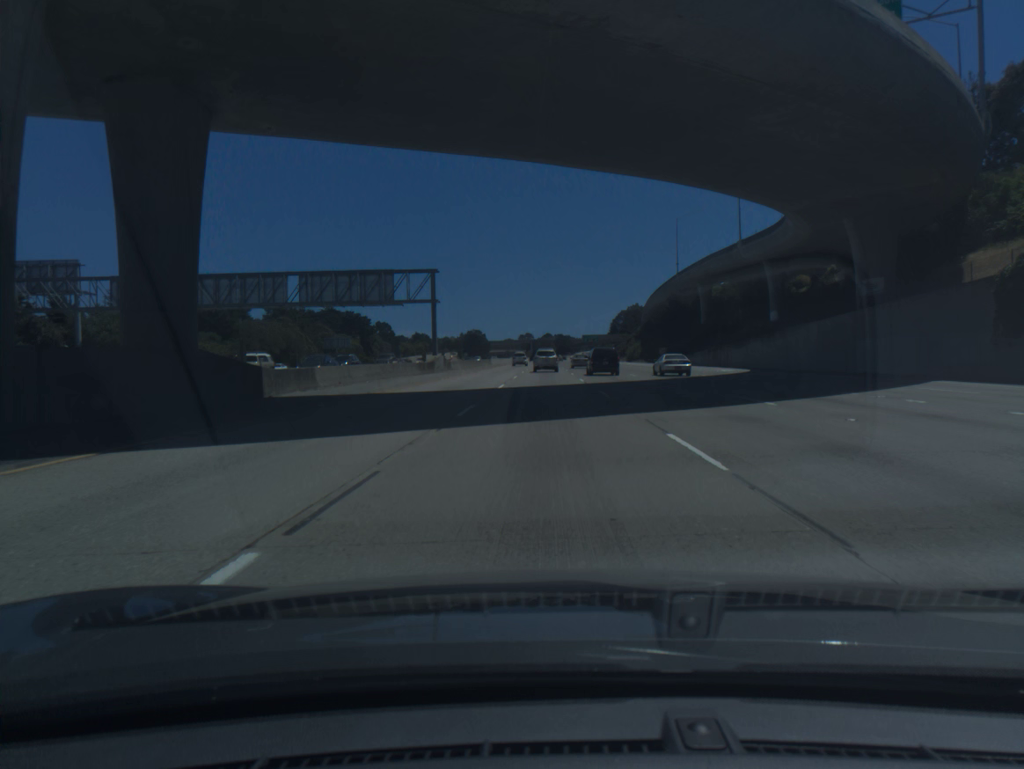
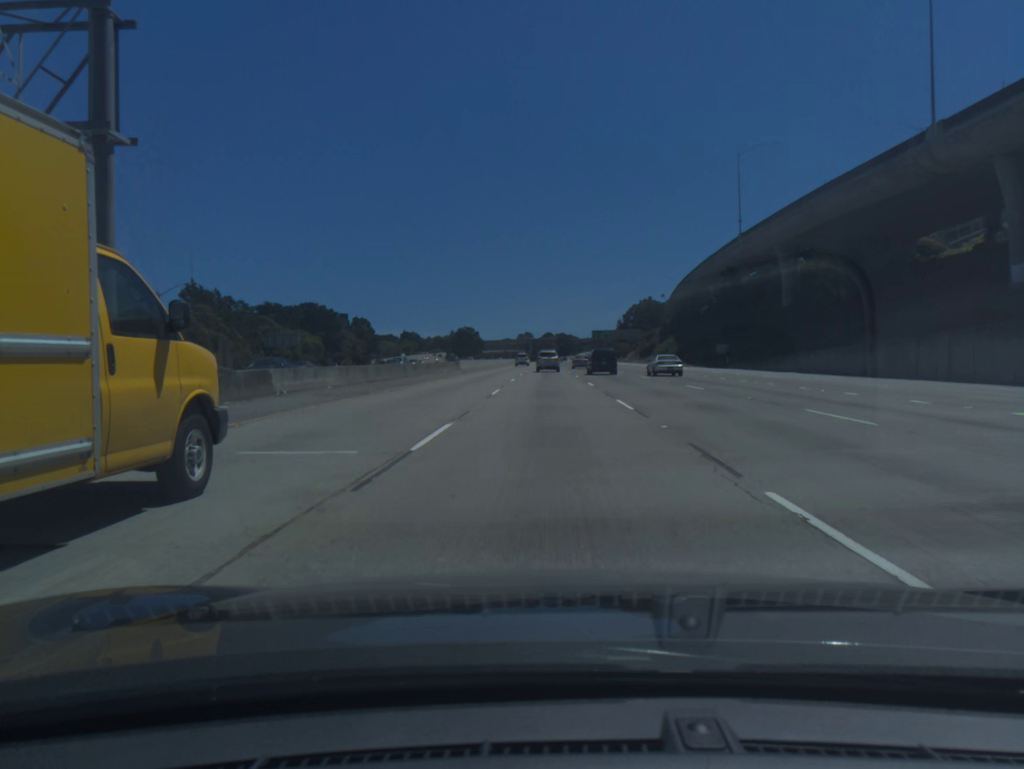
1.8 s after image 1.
(-0.1, +49.0) m; 0°
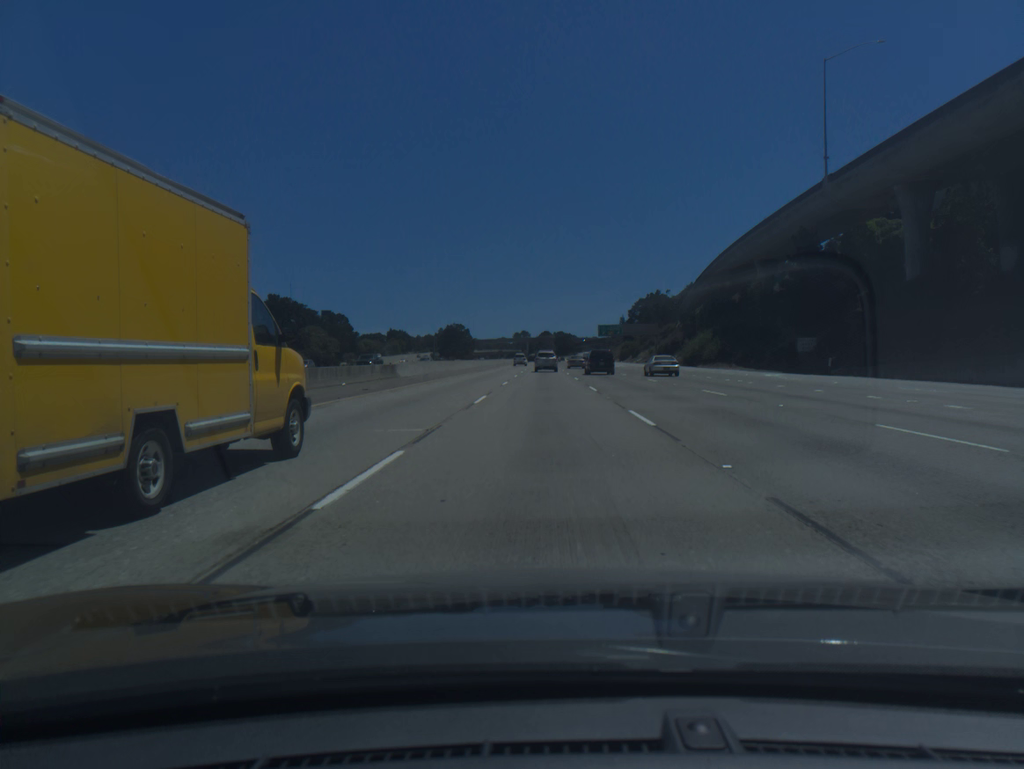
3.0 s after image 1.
(+0.1, +33.2) m; 0°
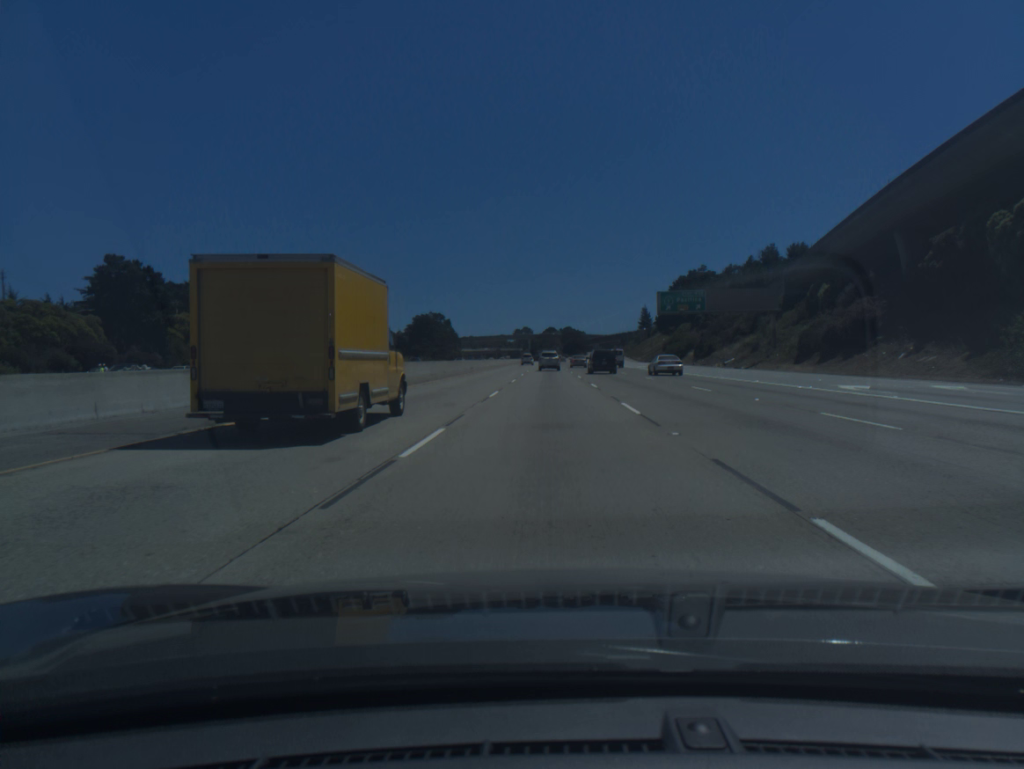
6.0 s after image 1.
(-0.3, +84.6) m; 0°
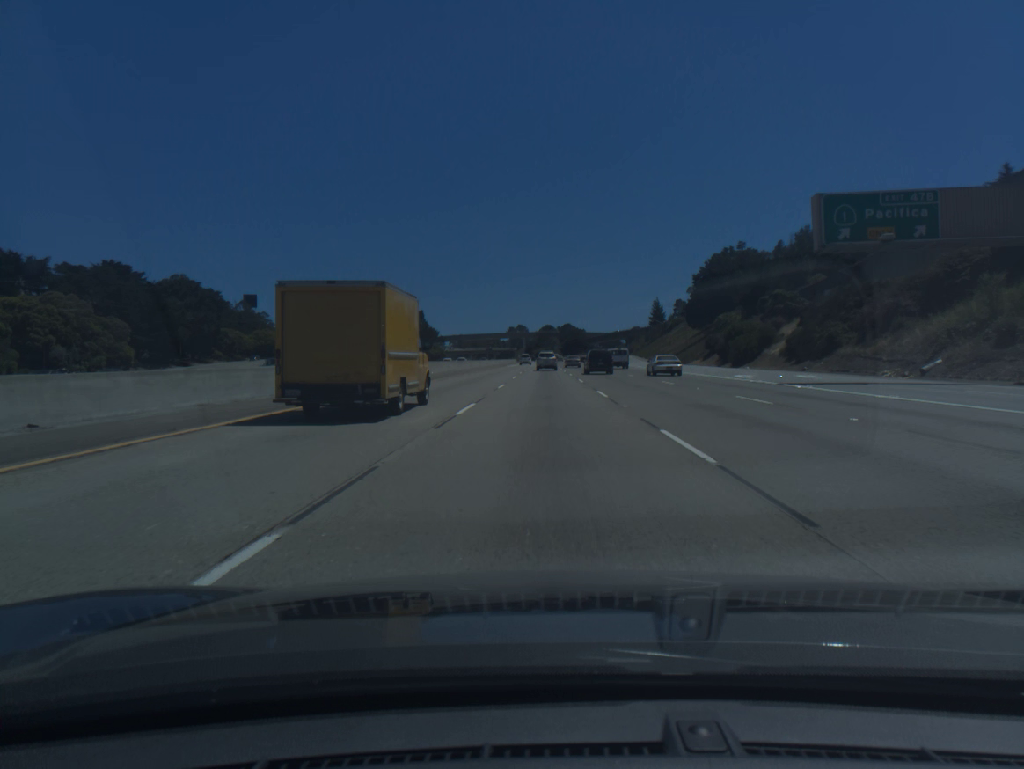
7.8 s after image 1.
(+0.1, +51.6) m; 0°
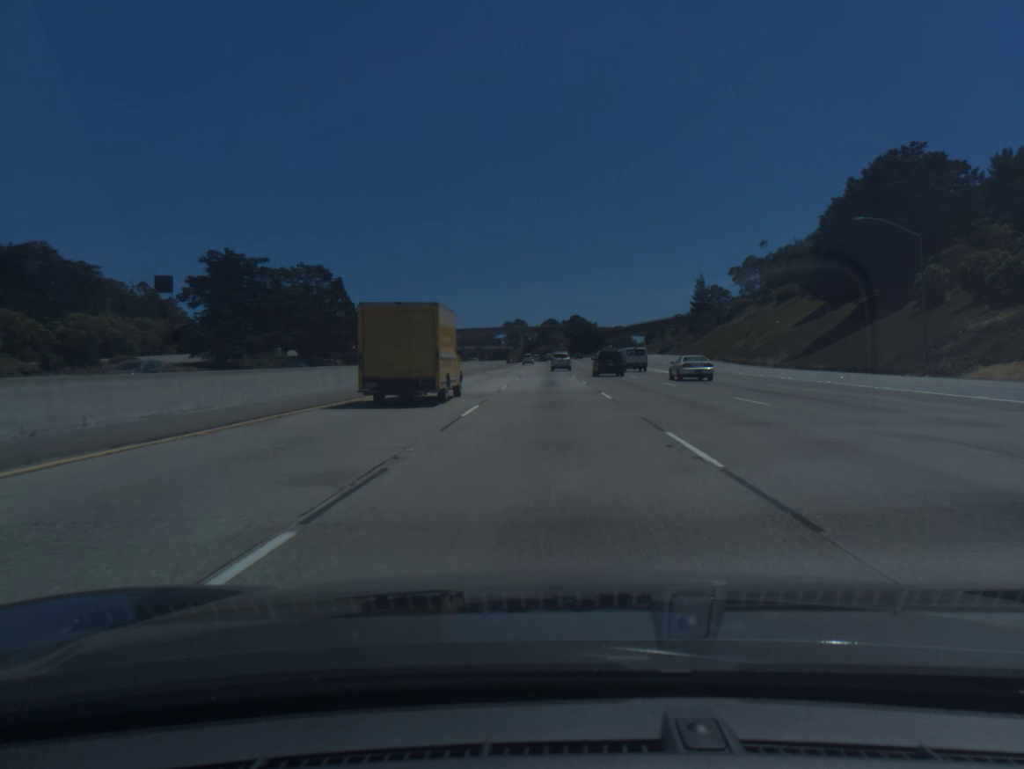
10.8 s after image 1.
(-0.3, +87.6) m; 0°
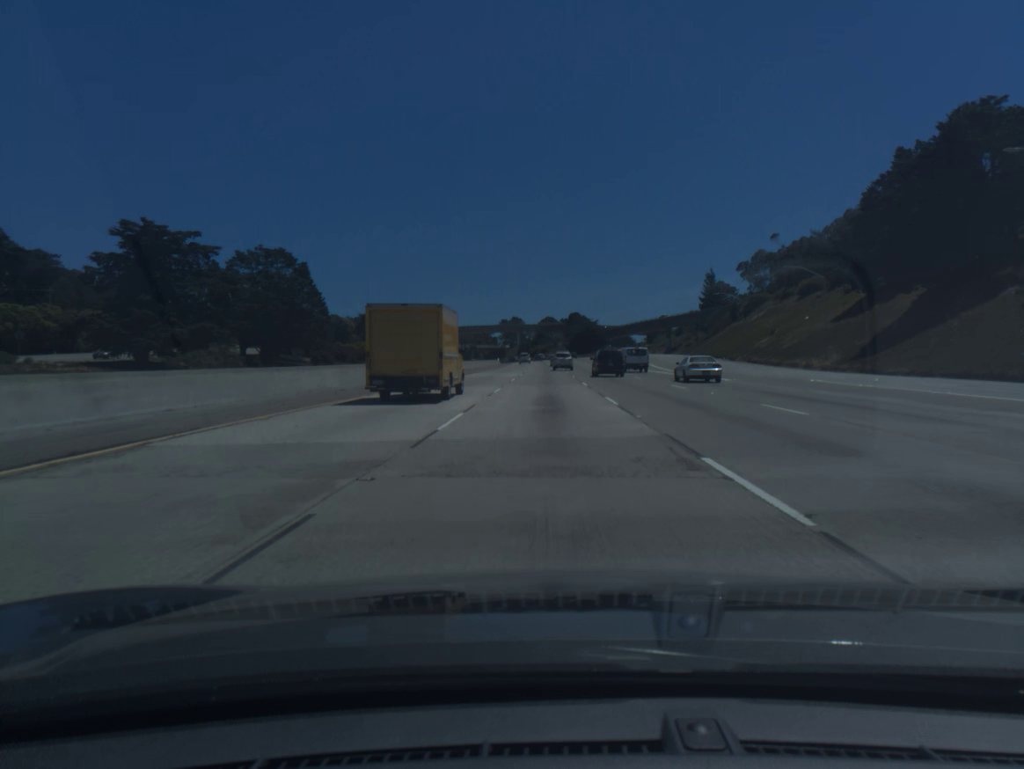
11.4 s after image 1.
(0.0, +17.7) m; 0°
